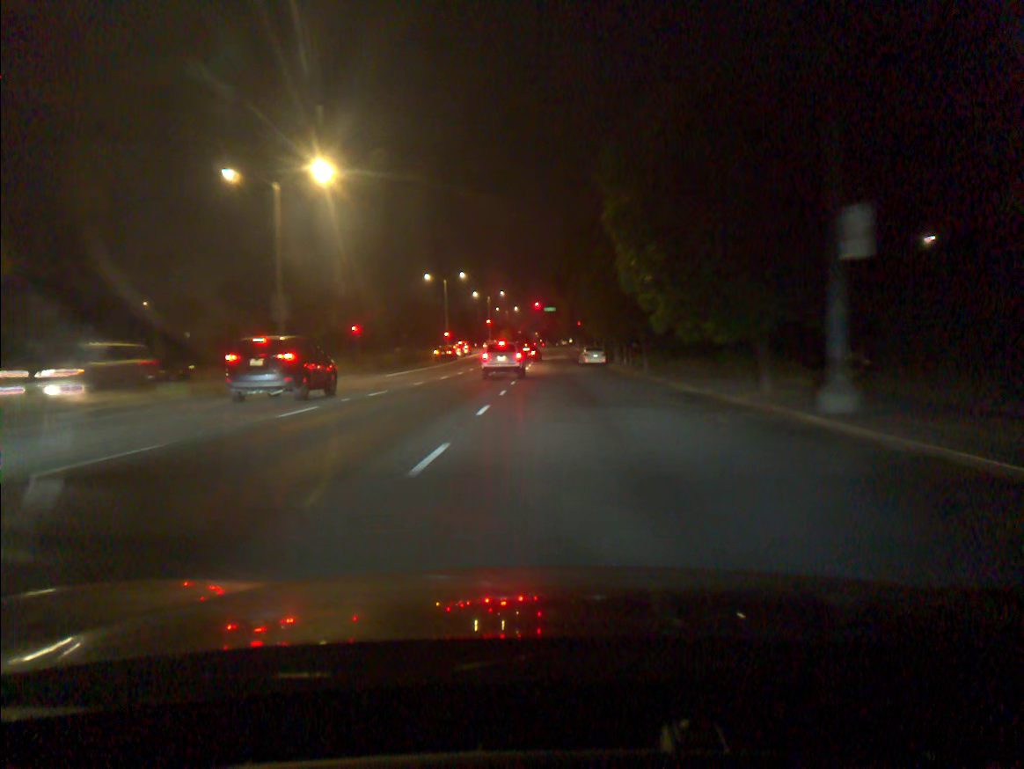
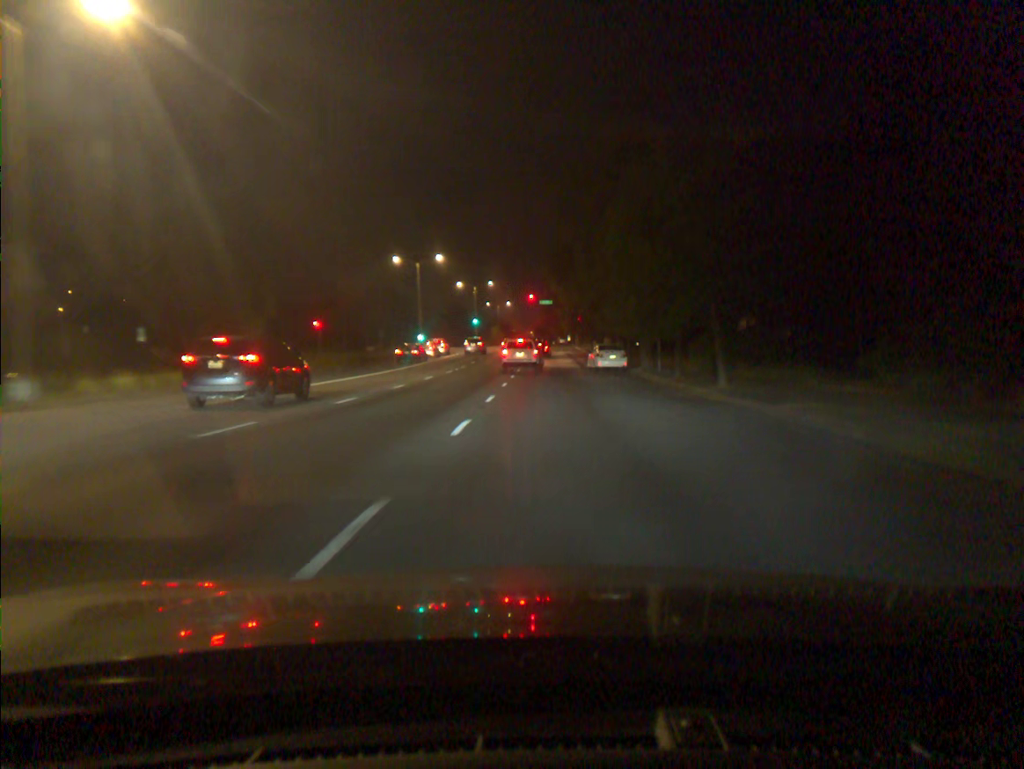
(+0.1, +18.0) m; 0°
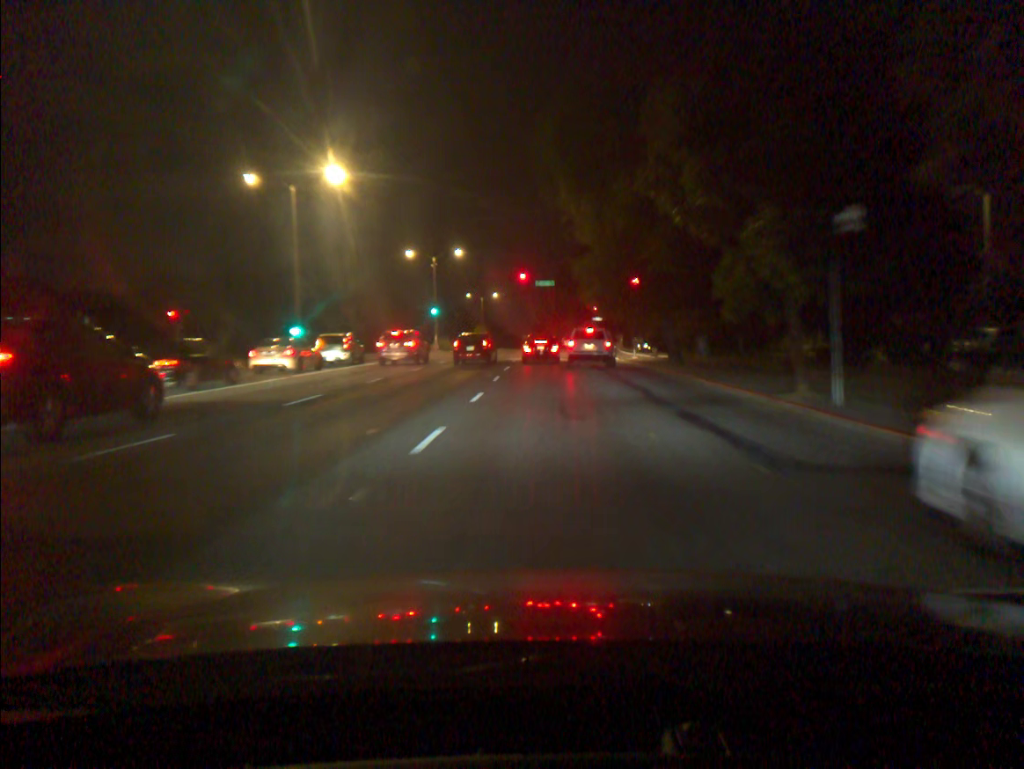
(0.0, +39.2) m; 0°
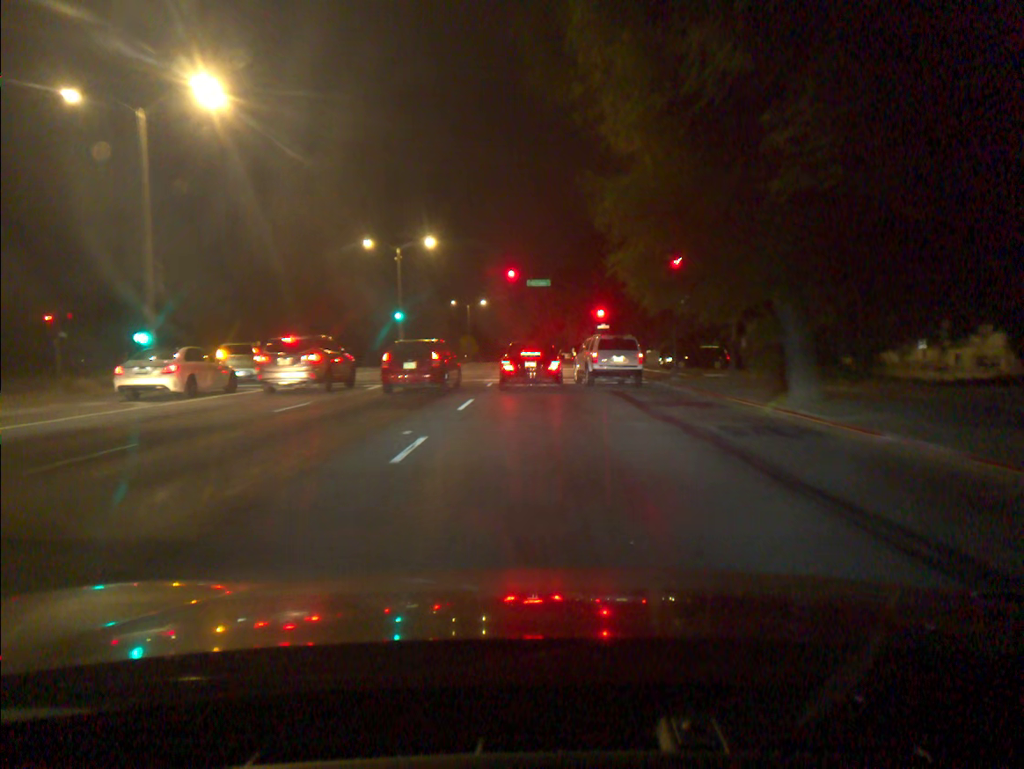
(0.0, +15.2) m; +1°
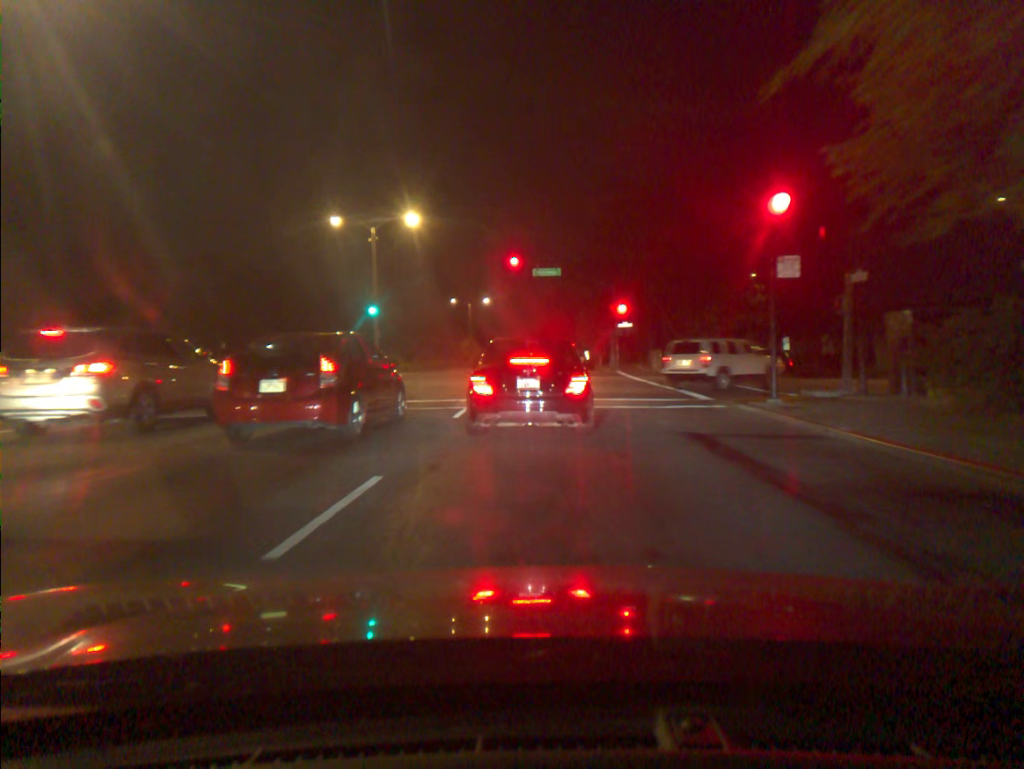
(0.0, +11.2) m; -1°
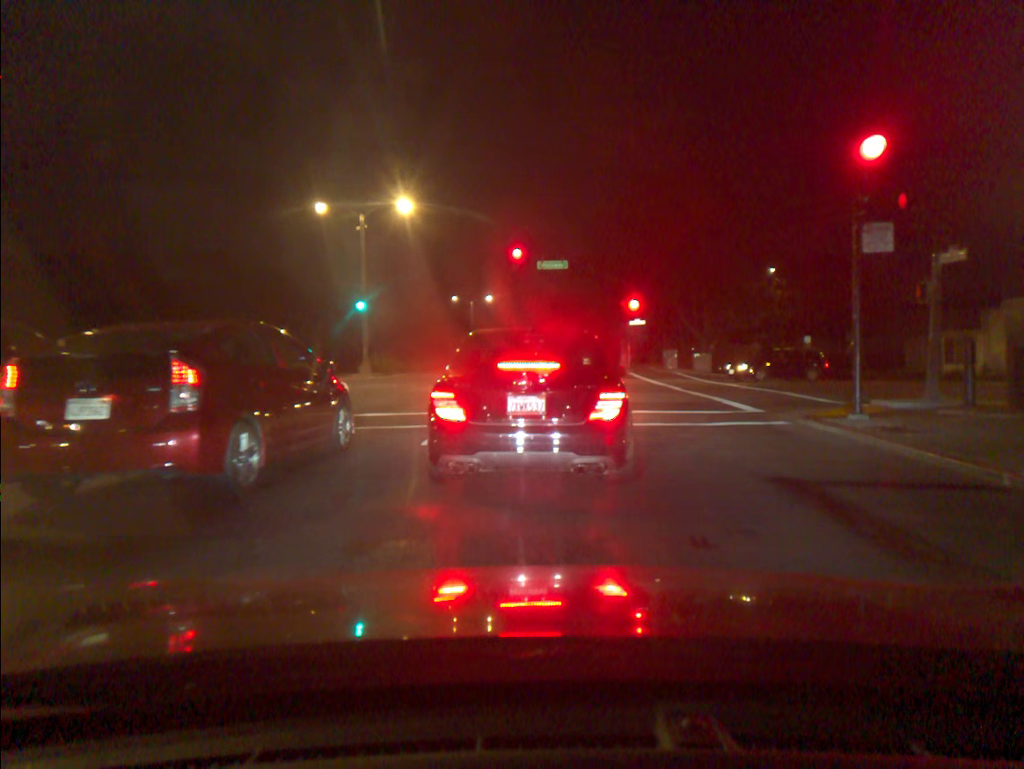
(0.0, +4.2) m; -1°
